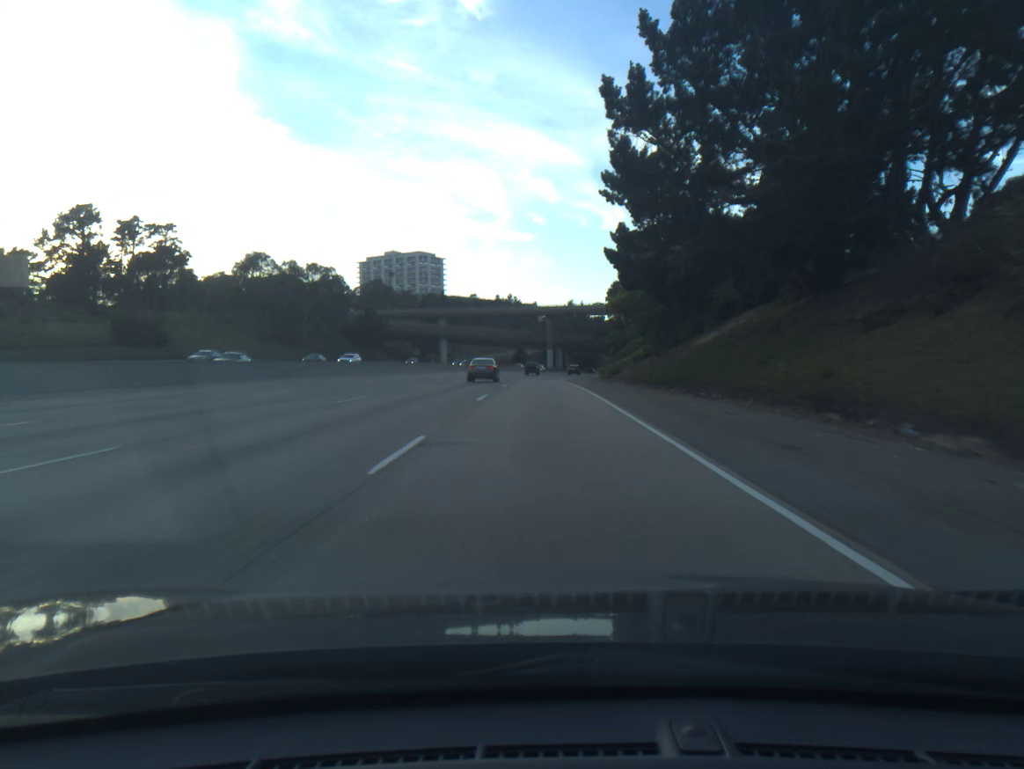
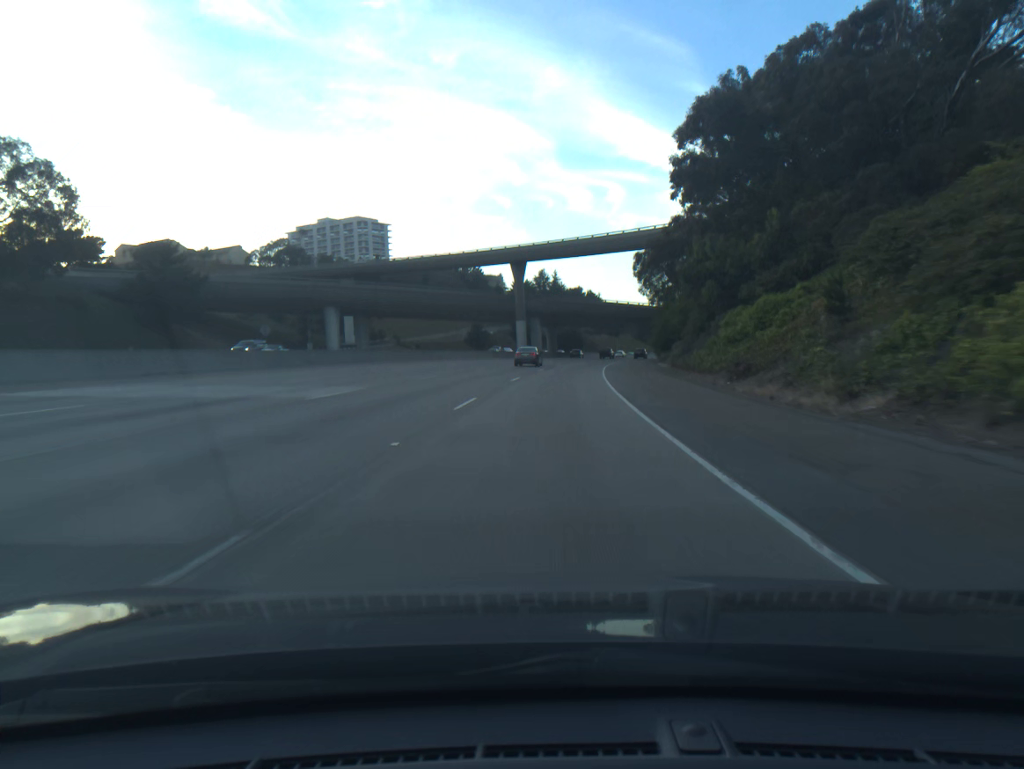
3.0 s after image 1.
(+0.5, +85.5) m; +2°
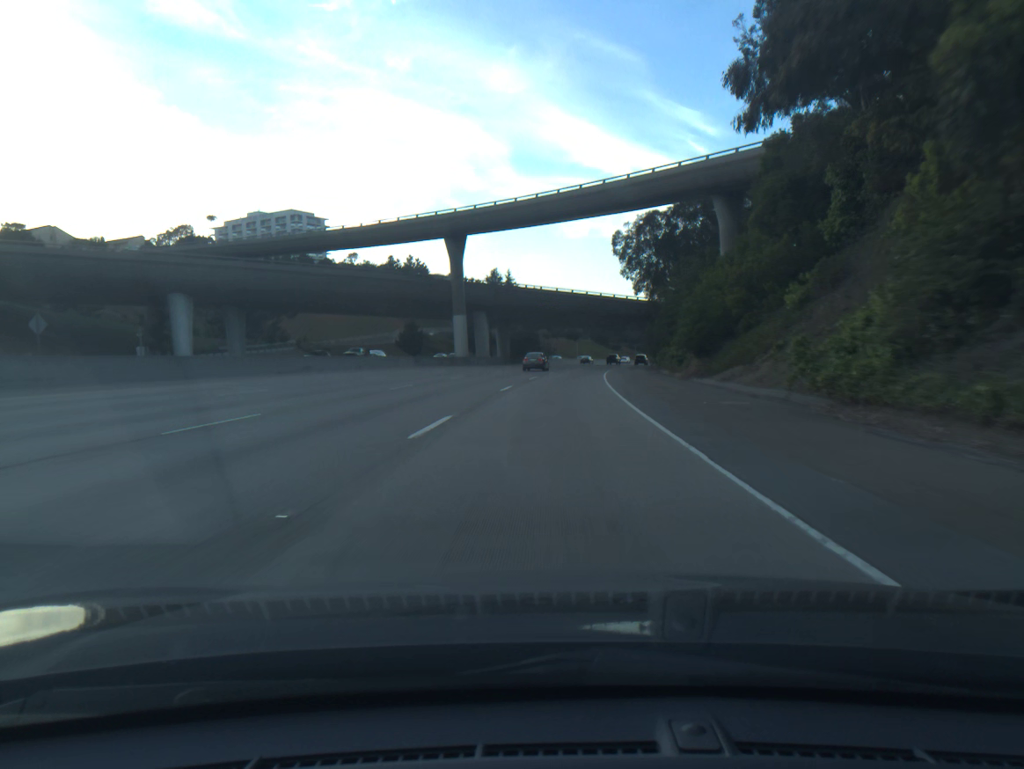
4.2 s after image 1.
(+0.9, +34.0) m; +3°
